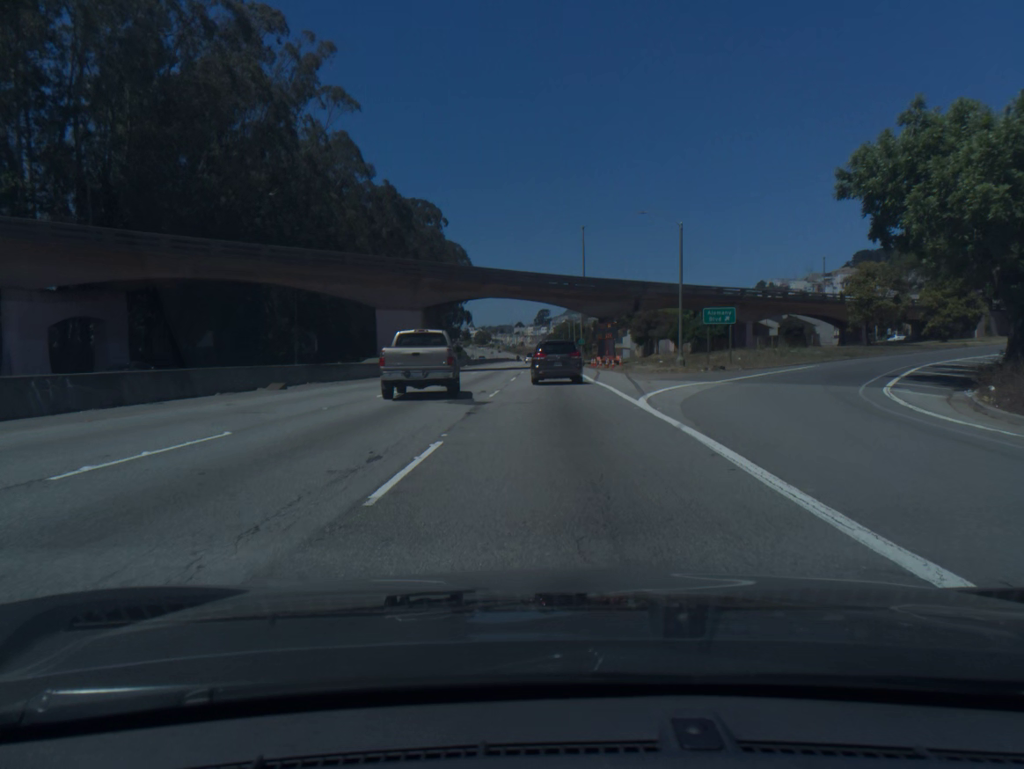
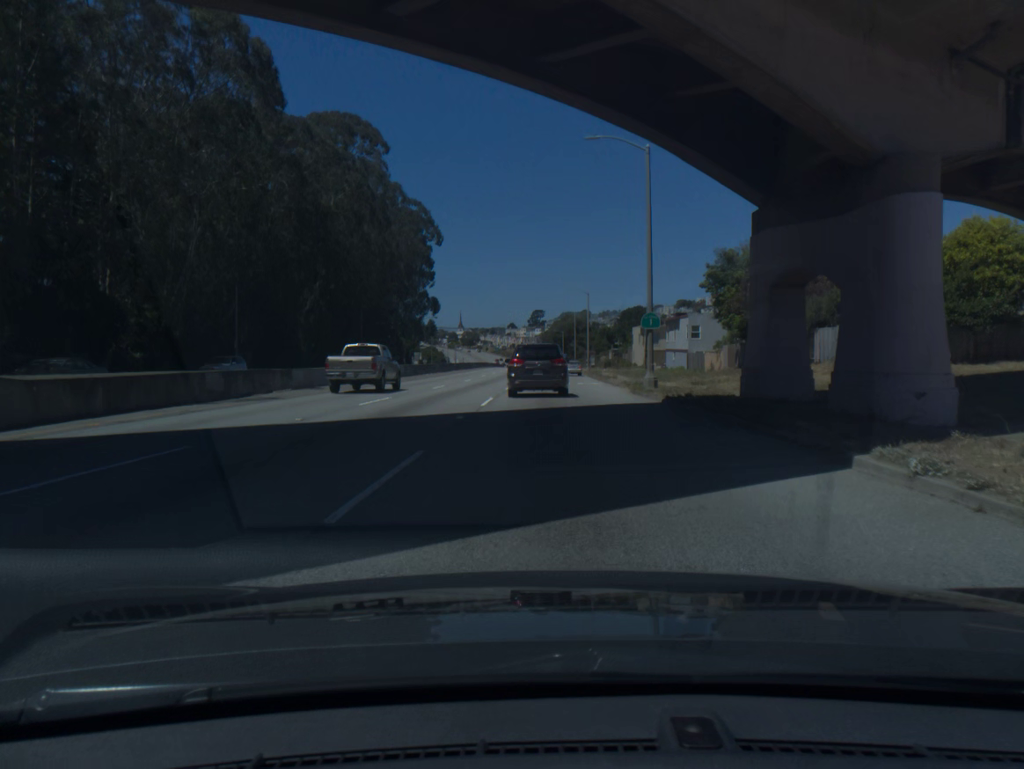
(+0.3, +60.2) m; 0°
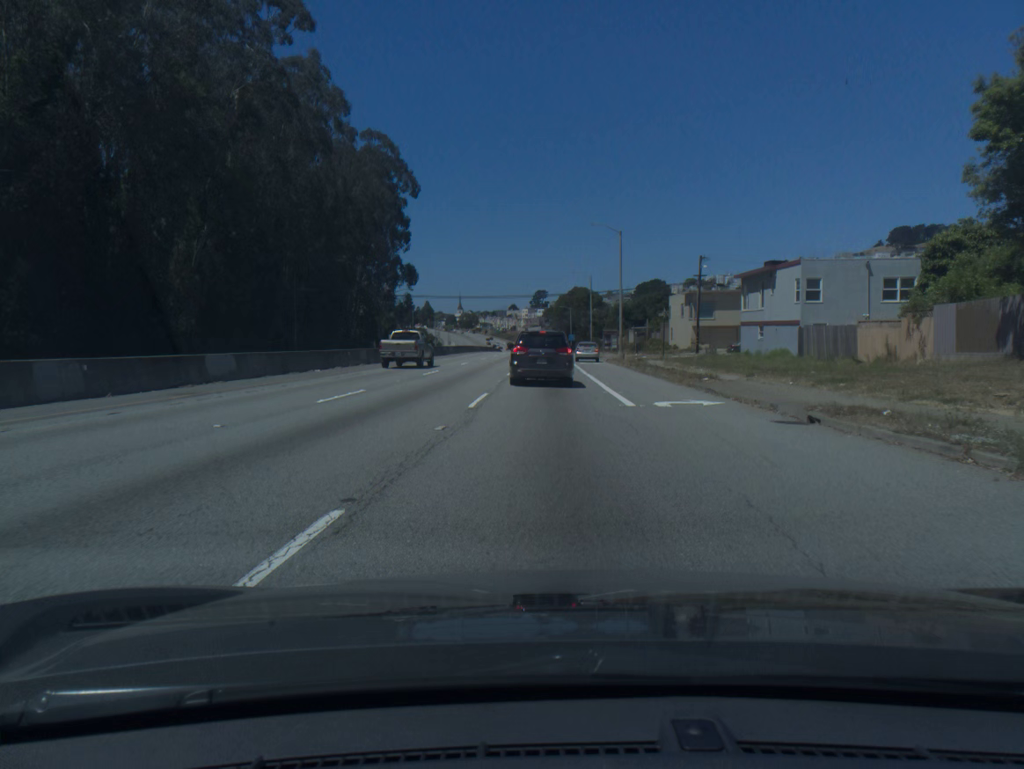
(0.0, +33.9) m; 0°
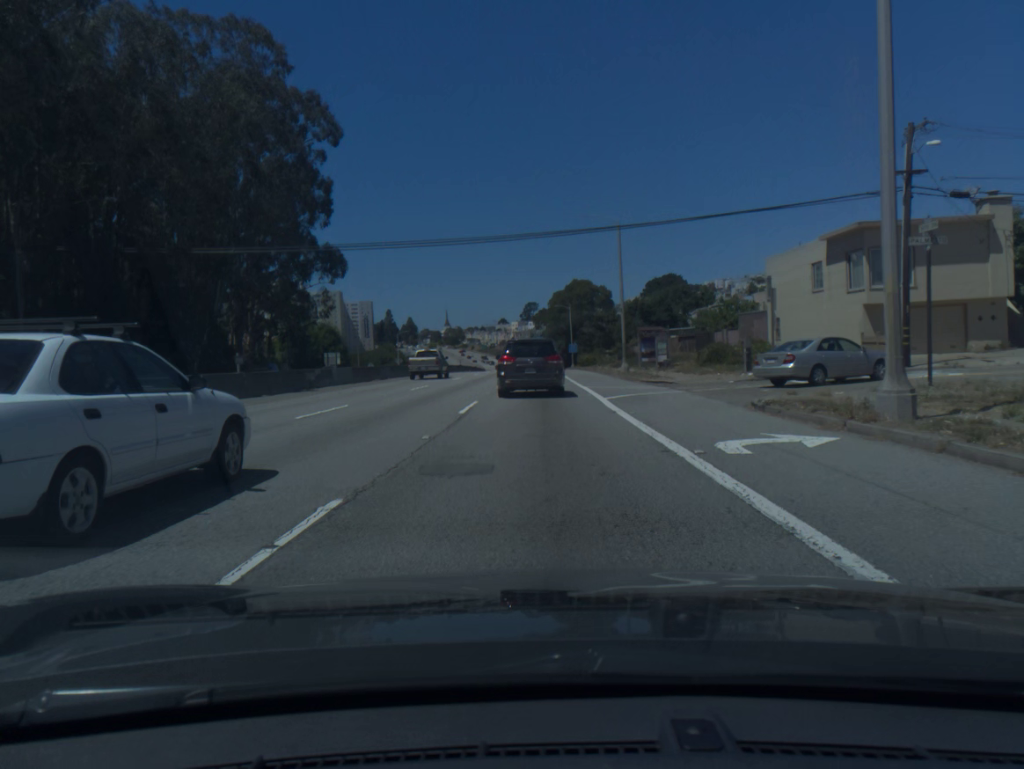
(+0.2, +44.6) m; 0°
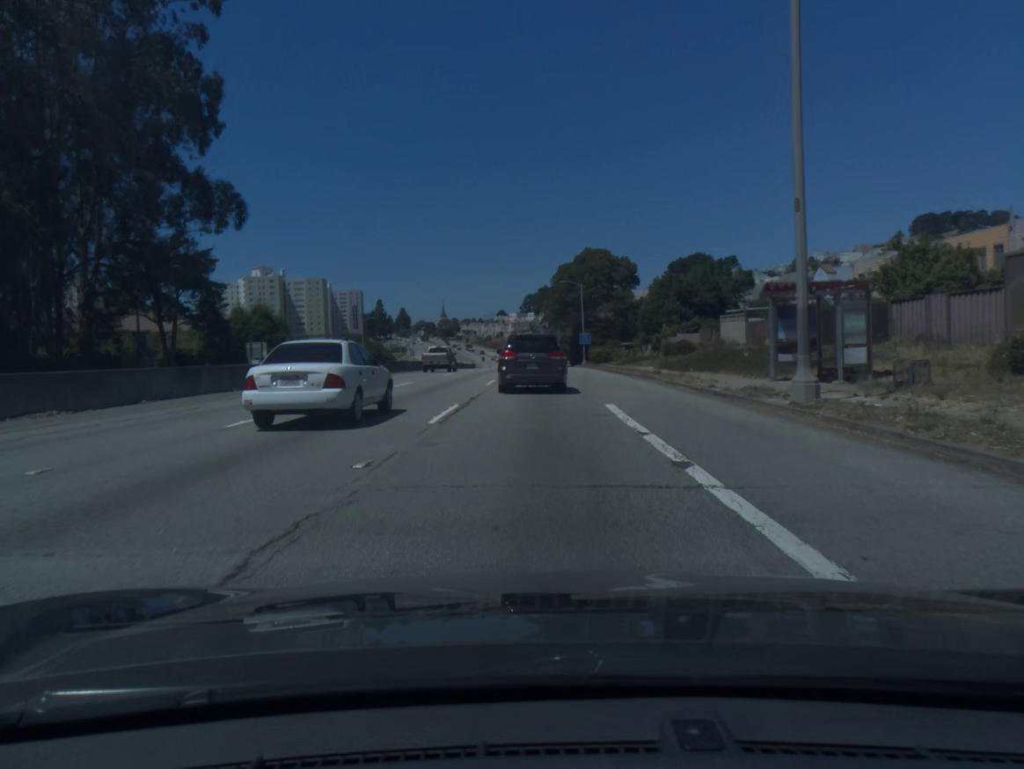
(+0.1, +32.8) m; +1°
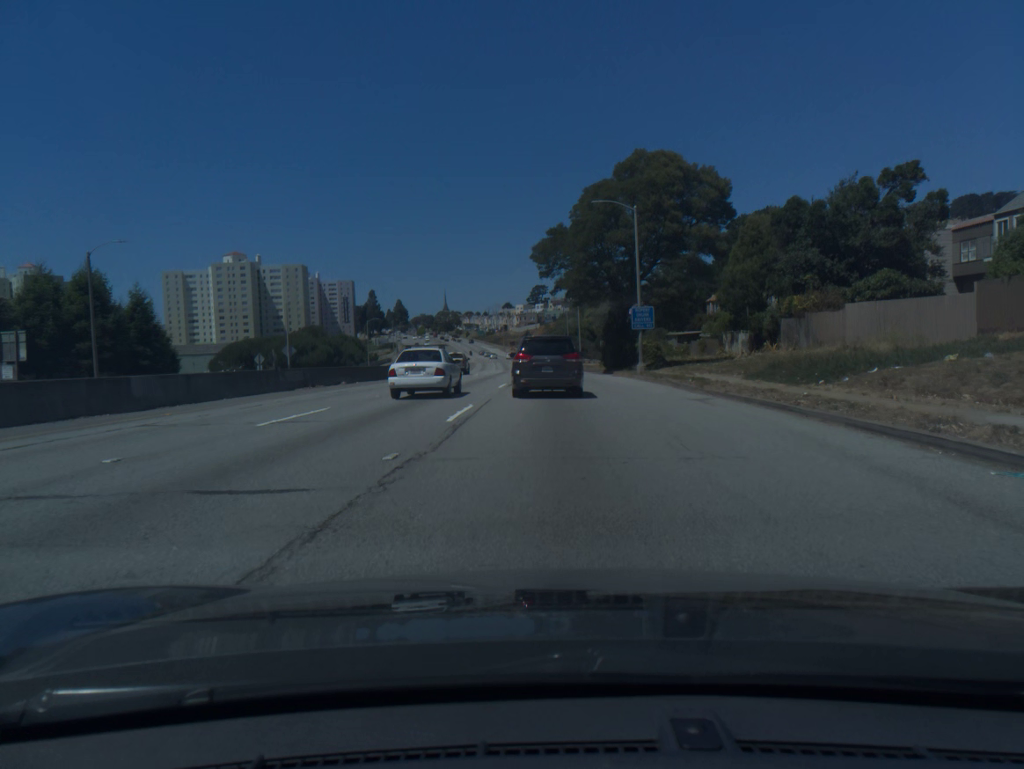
(-0.5, +43.3) m; -1°
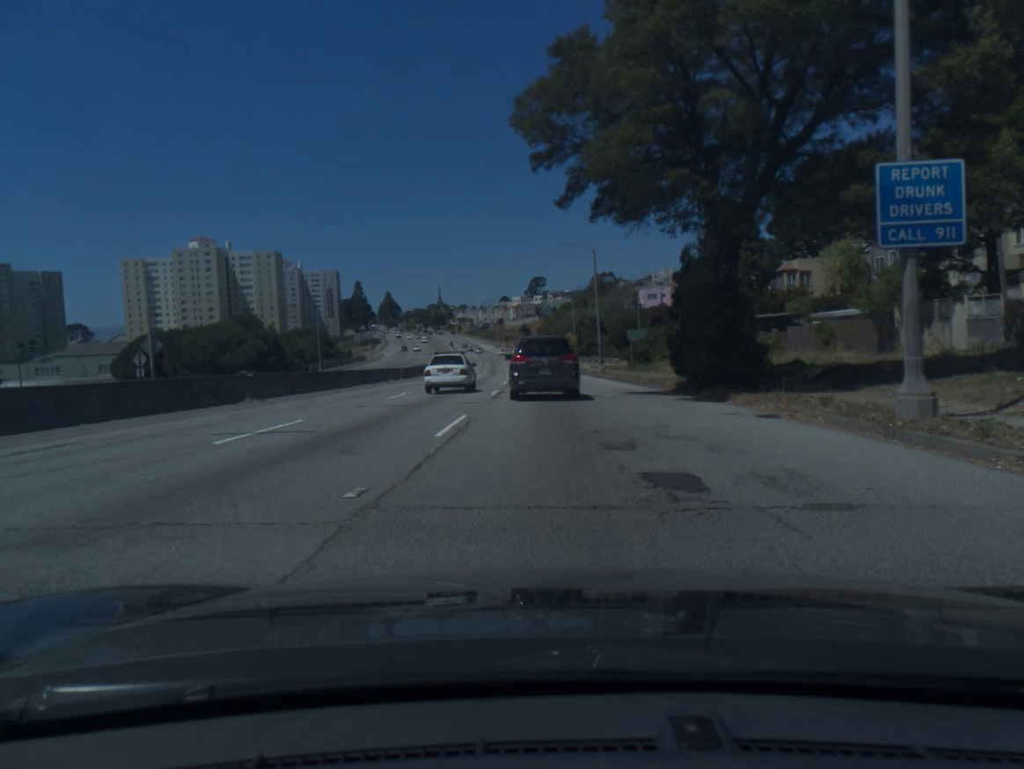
(0.0, +31.8) m; 0°
